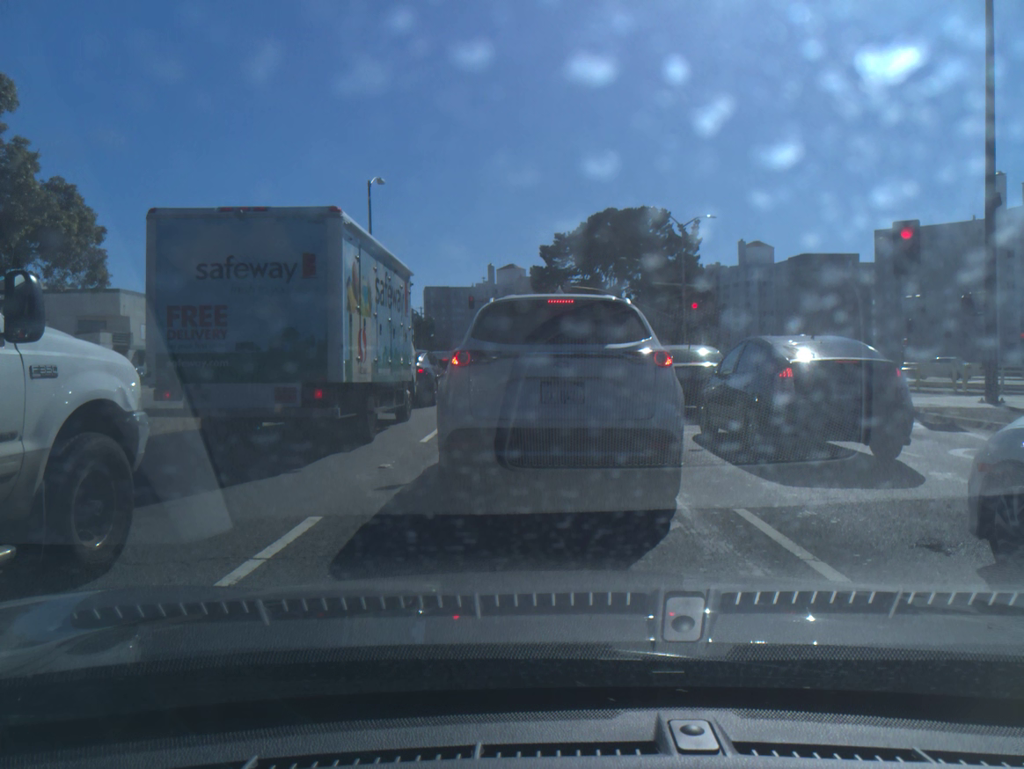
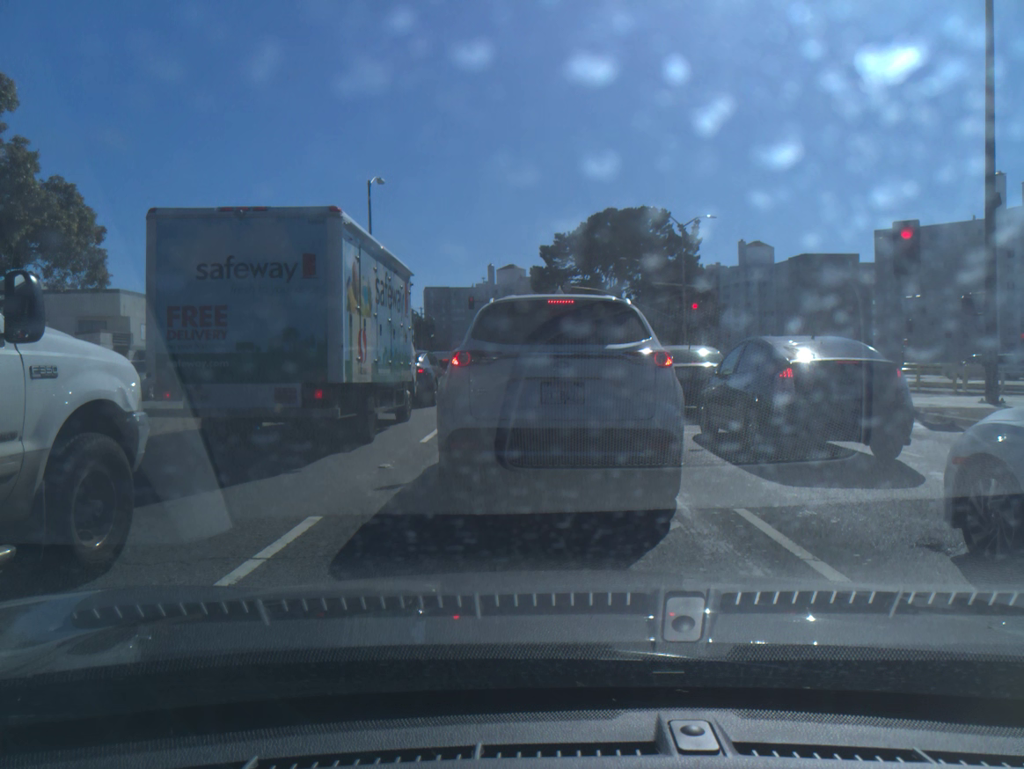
(0.0, 0.0) m; 0°
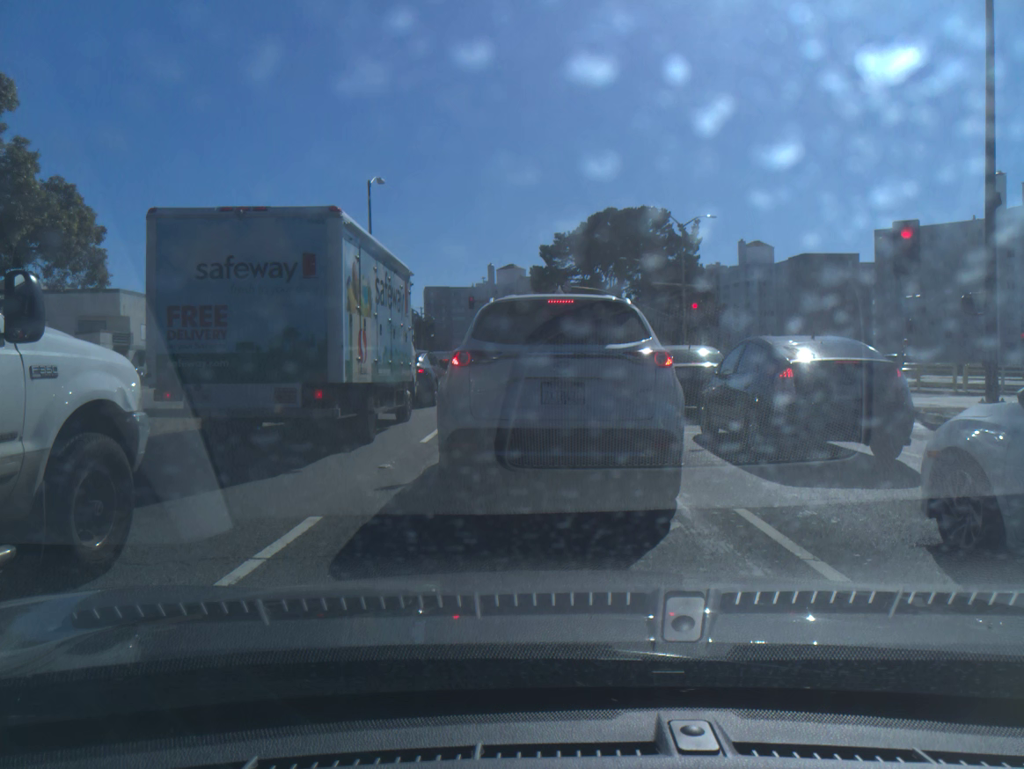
(0.0, 0.0) m; 0°
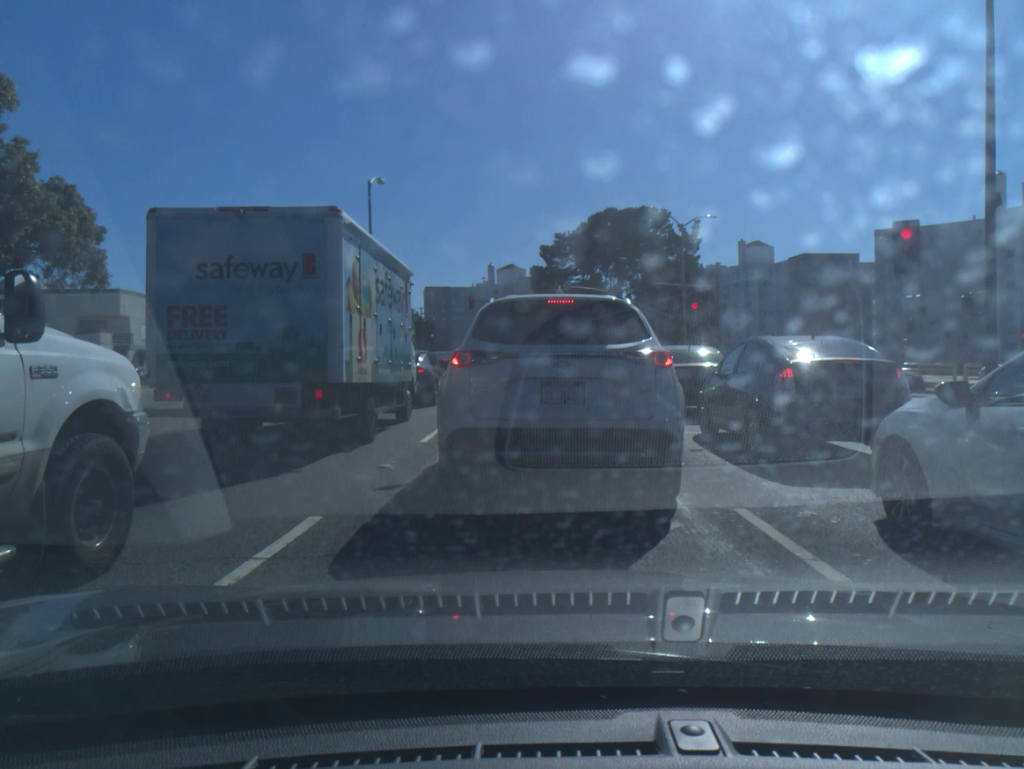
(0.0, 0.0) m; 0°
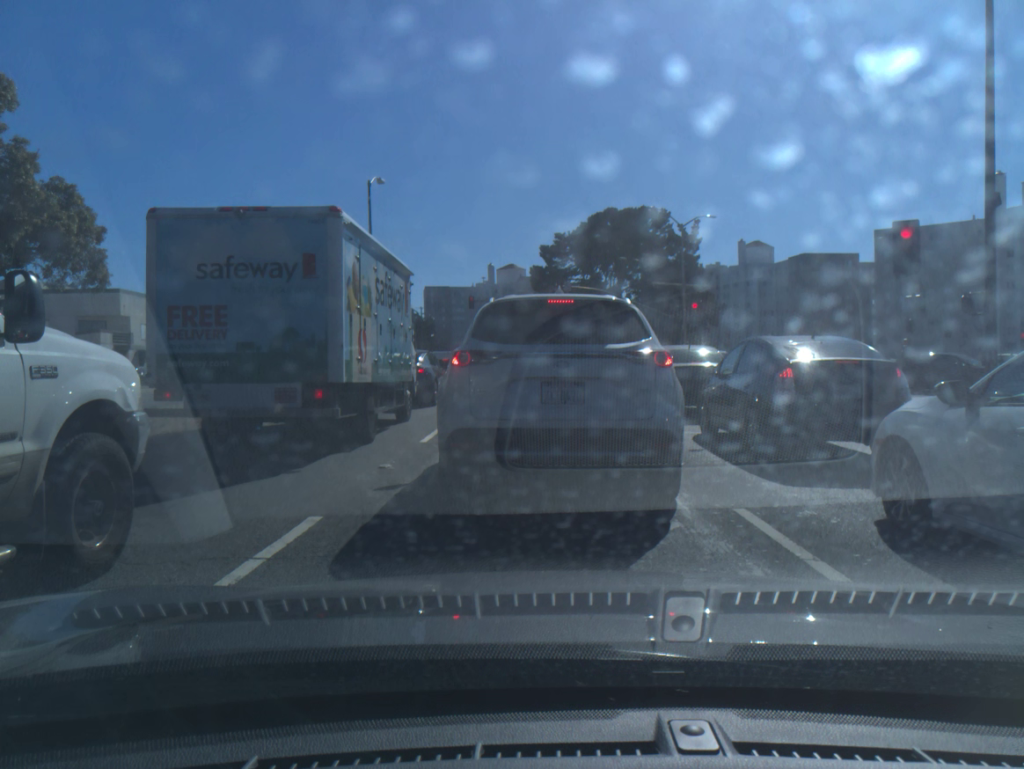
(0.0, 0.0) m; 0°
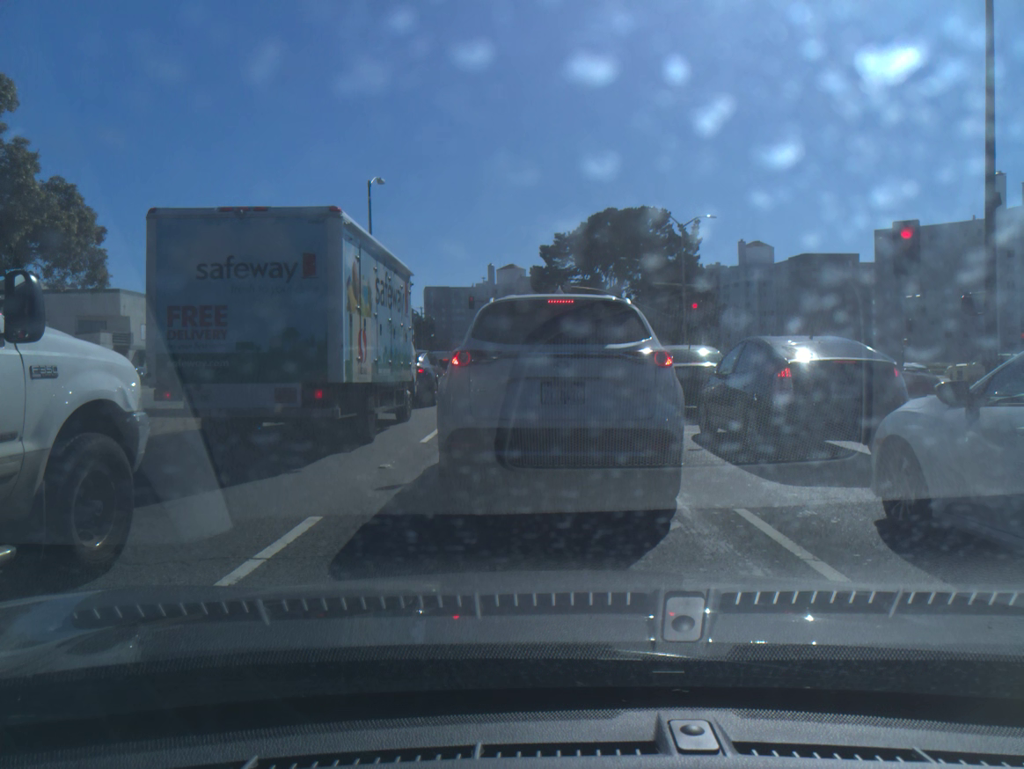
(0.0, 0.0) m; 0°
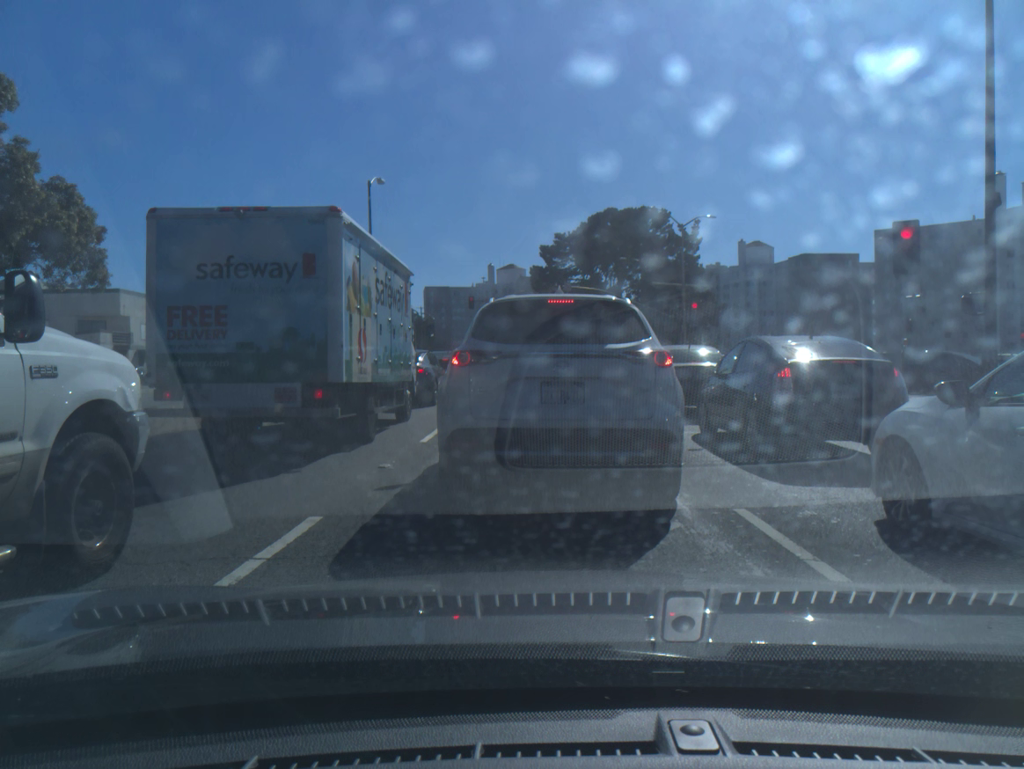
(0.0, 0.0) m; 0°
